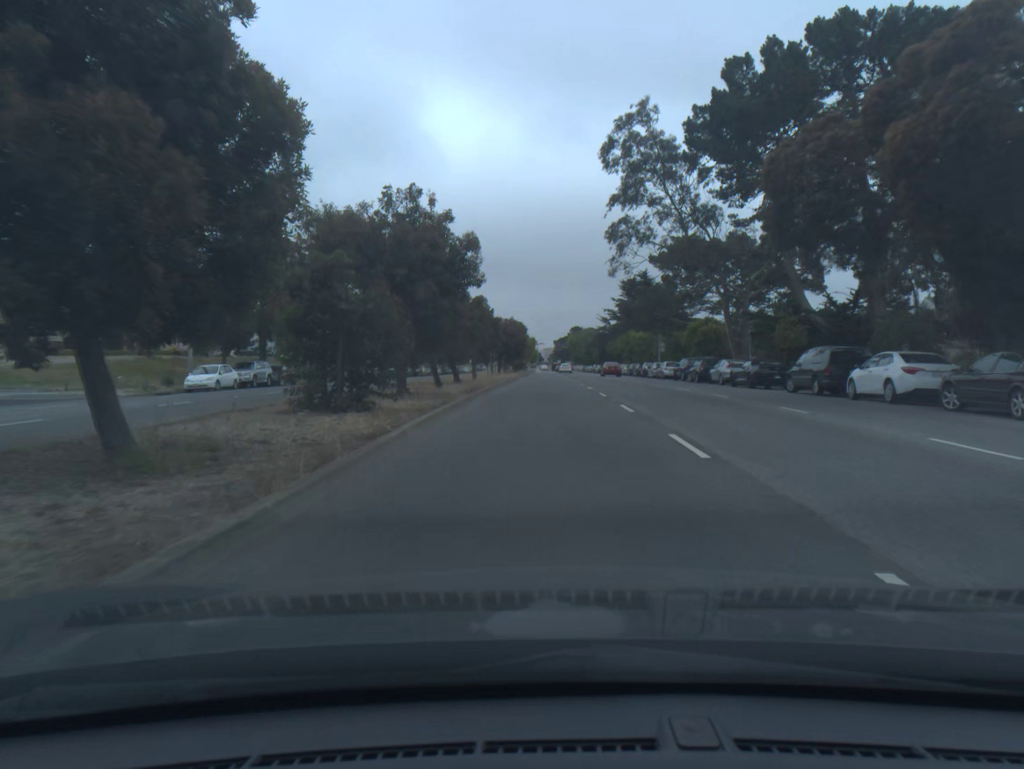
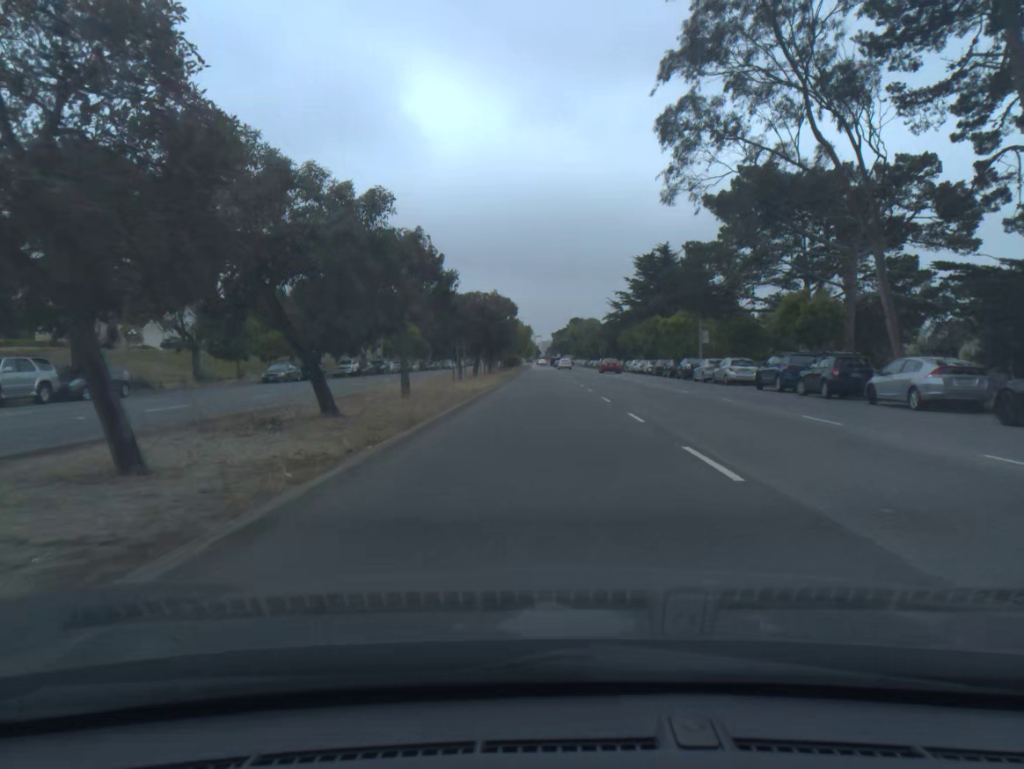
(0.0, +22.8) m; 0°
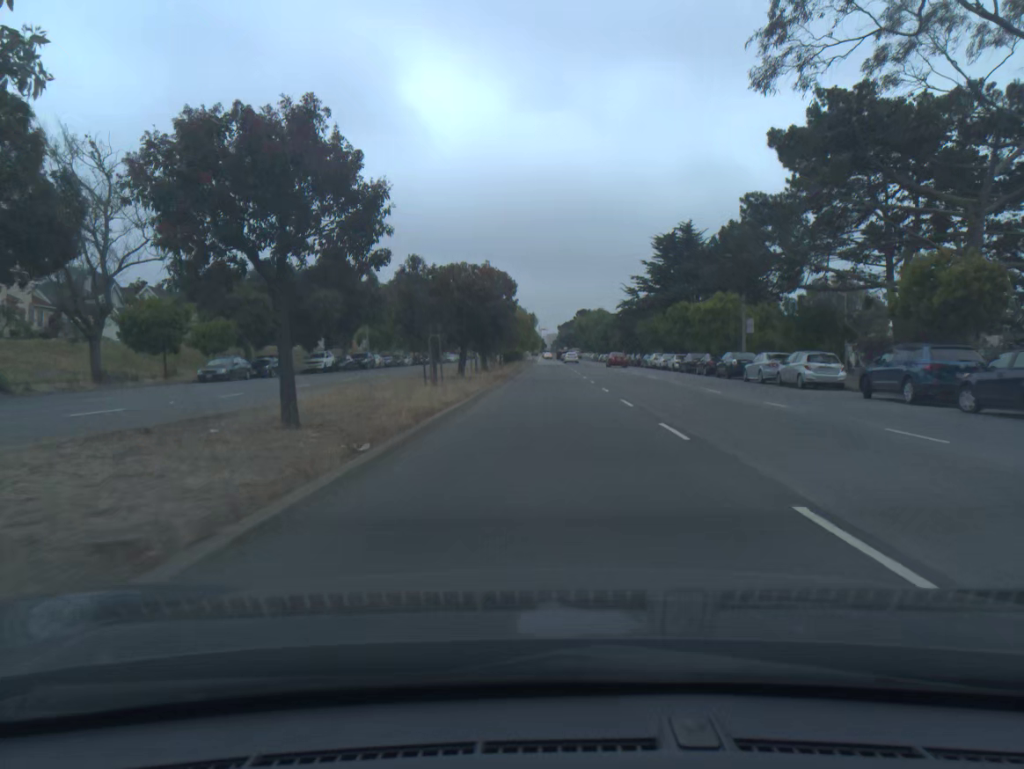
(-0.1, +11.0) m; -1°
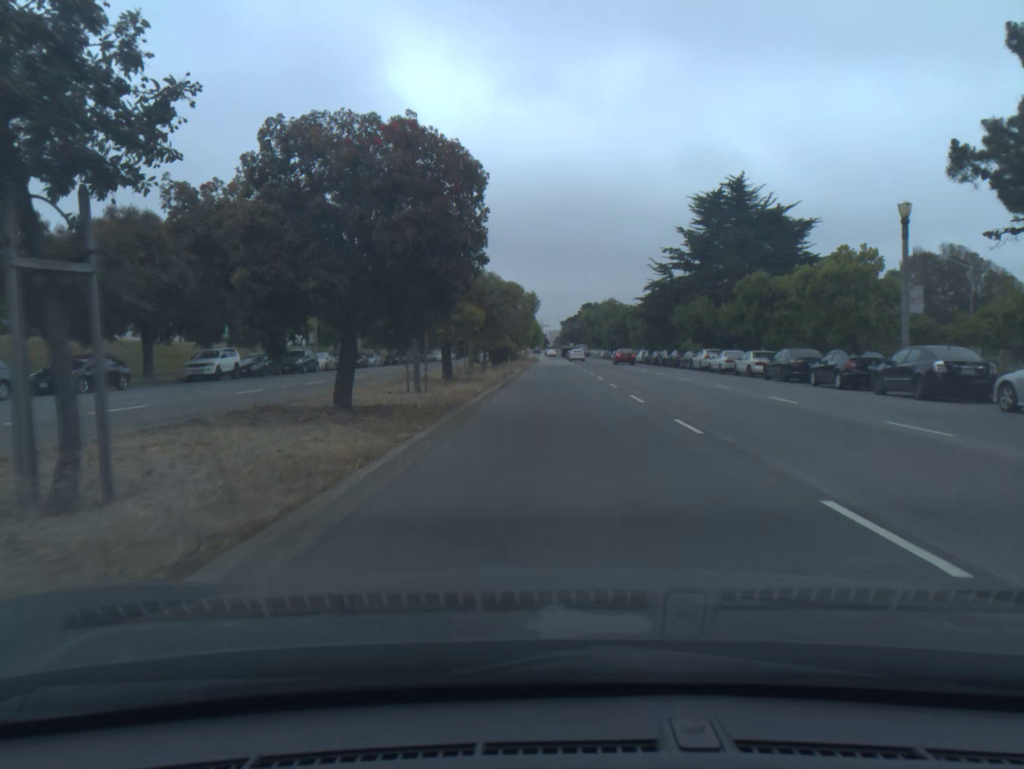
(-0.1, +21.4) m; 0°
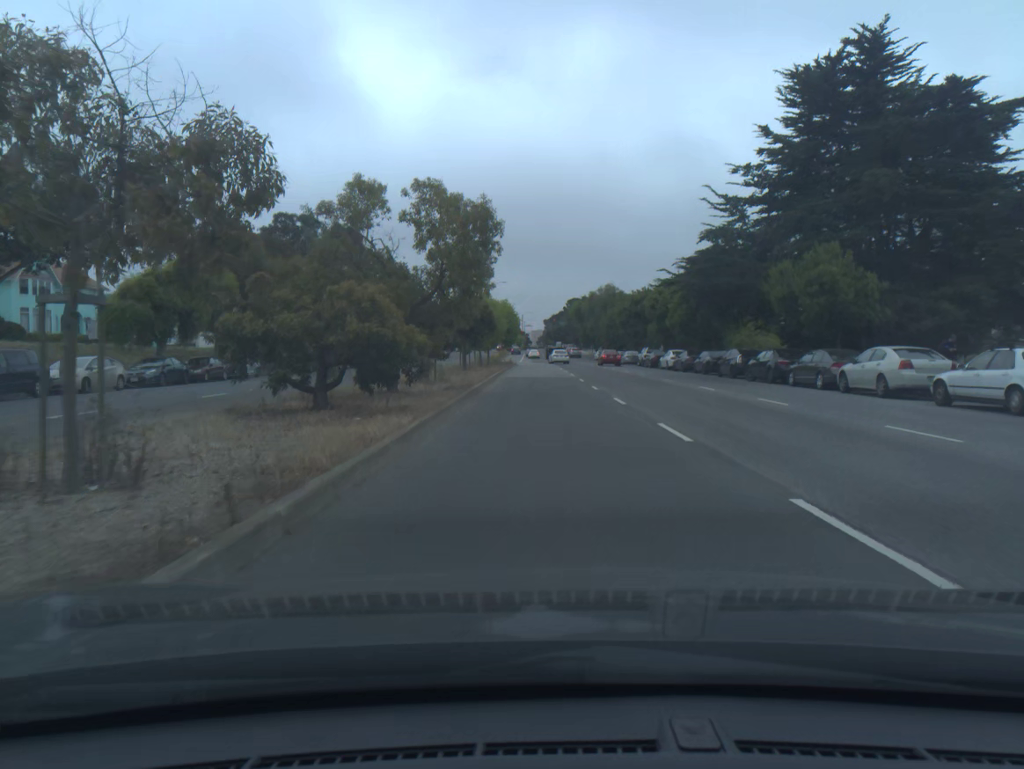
(+0.4, +30.0) m; +1°
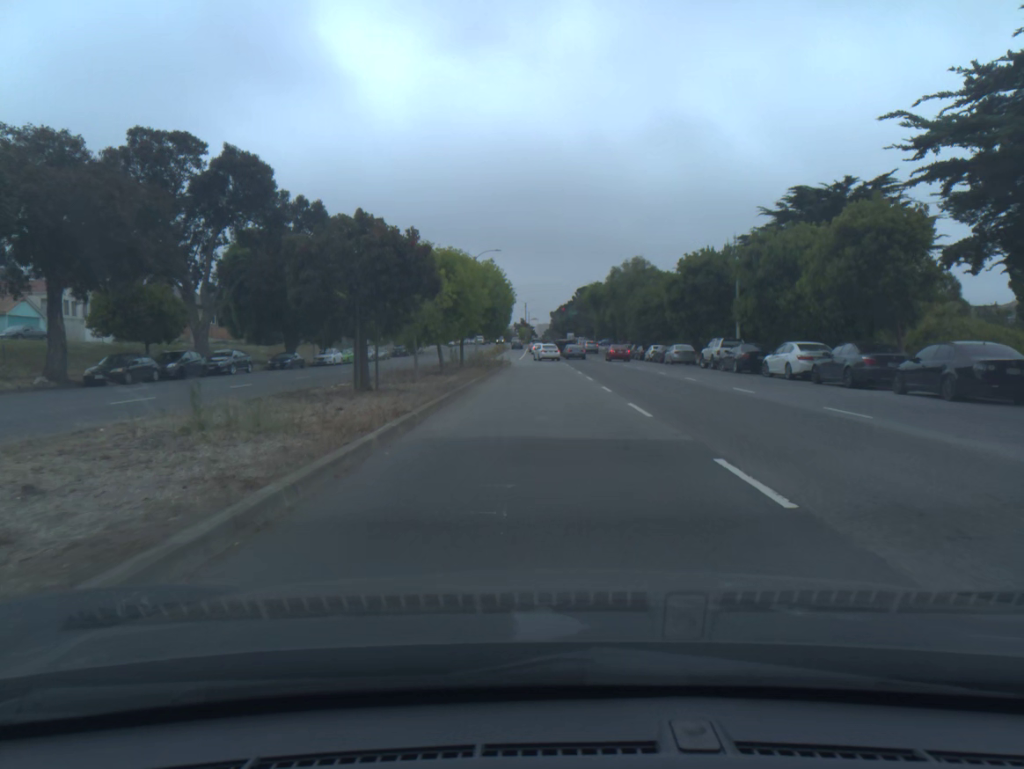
(-0.1, +26.5) m; 0°
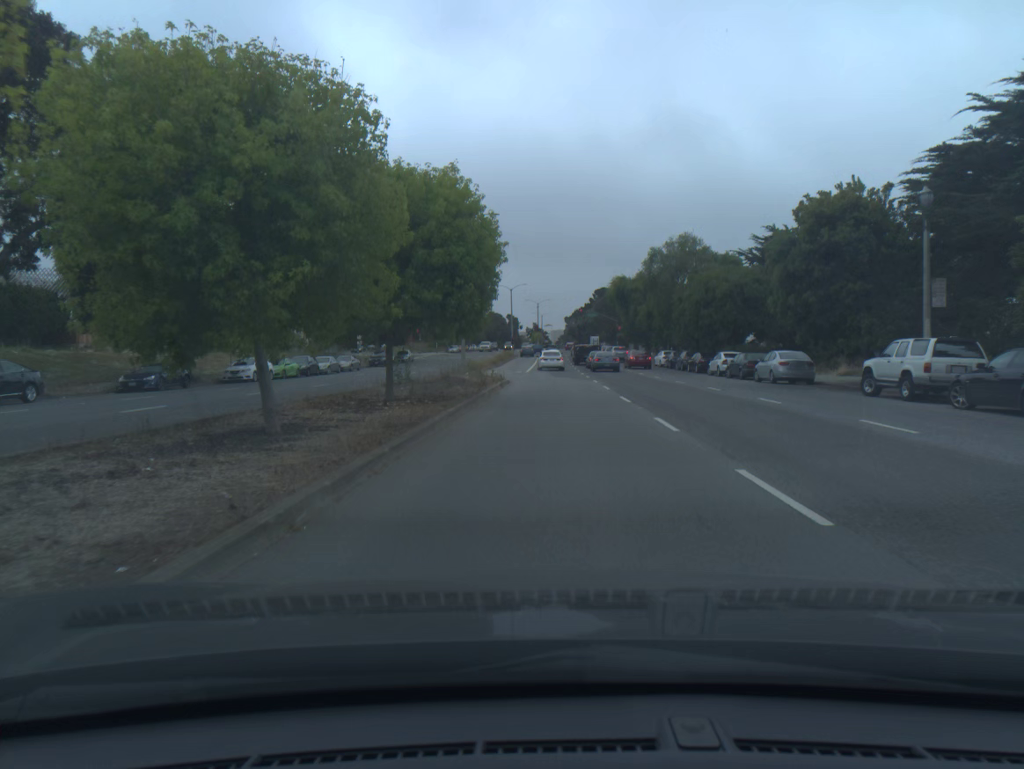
(-0.2, +22.3) m; -1°
